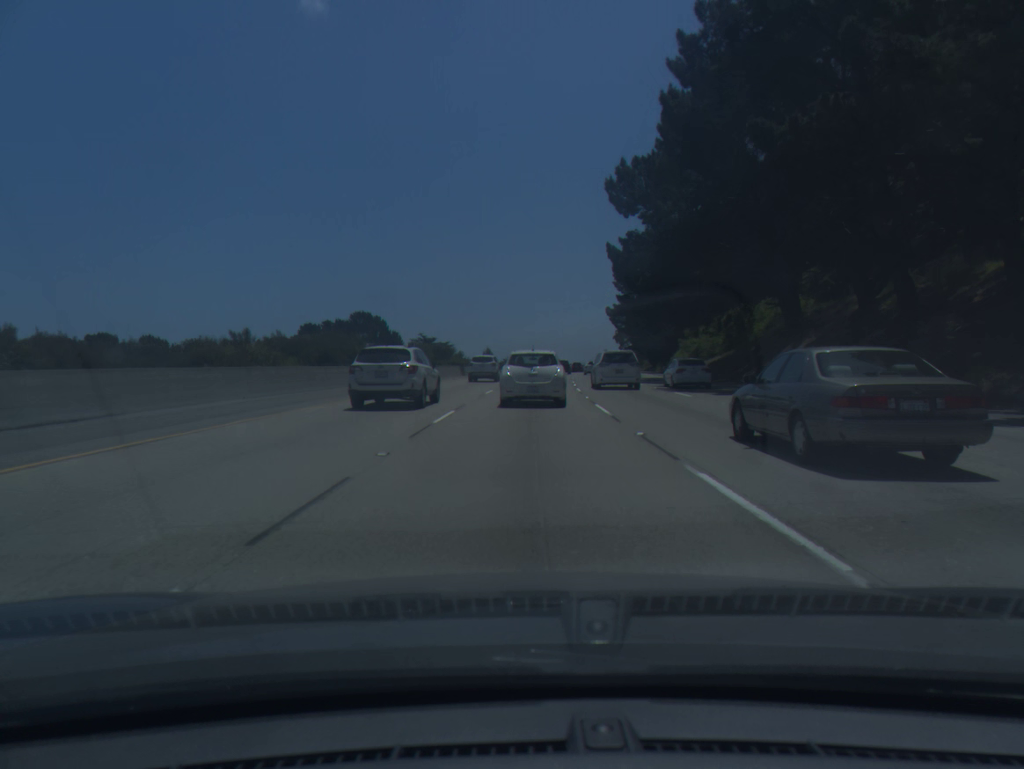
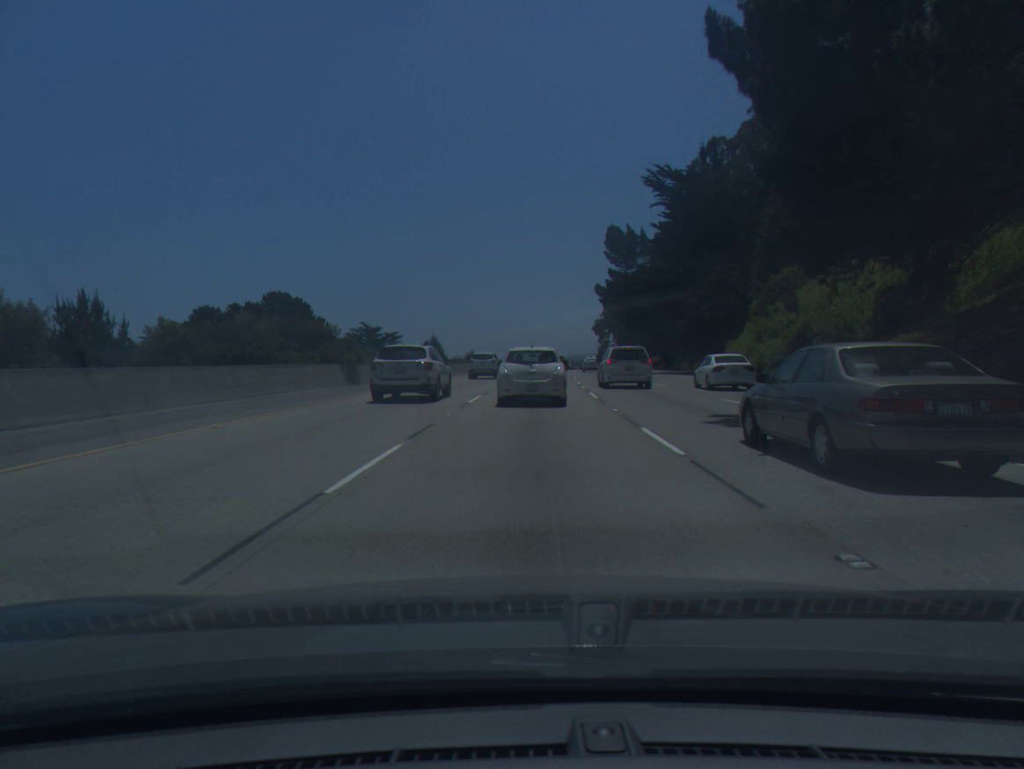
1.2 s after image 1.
(+0.7, +37.0) m; +2°
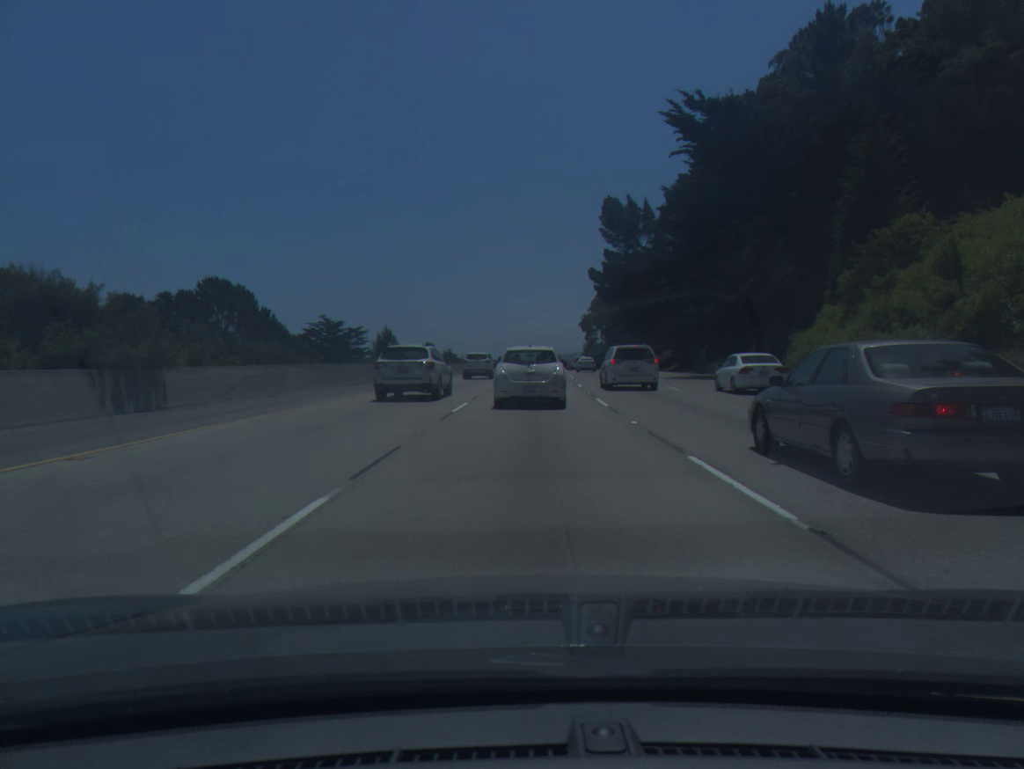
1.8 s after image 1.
(+0.2, +18.6) m; +1°
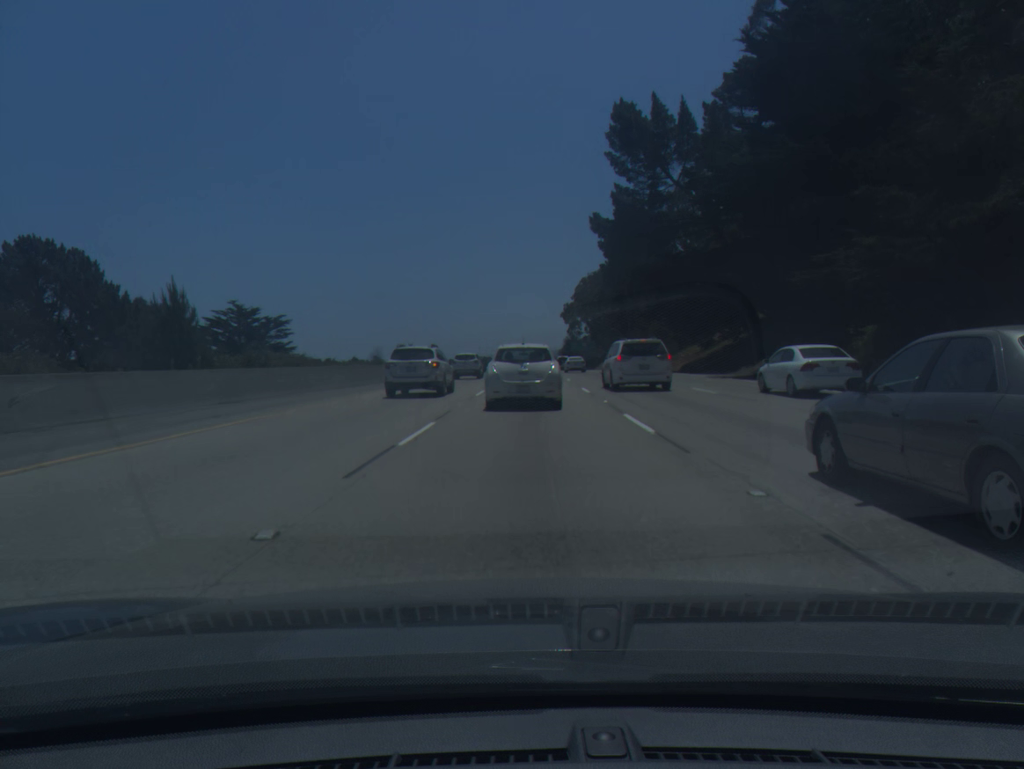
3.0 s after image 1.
(+0.8, +36.3) m; +2°
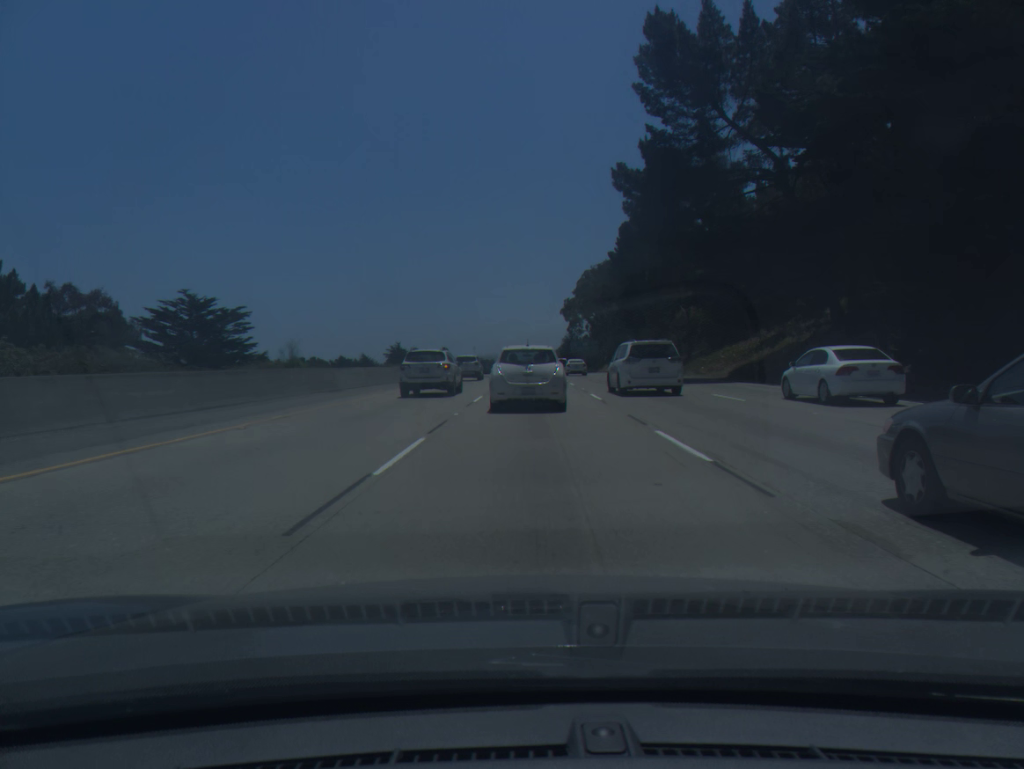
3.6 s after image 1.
(+0.1, +17.3) m; 0°
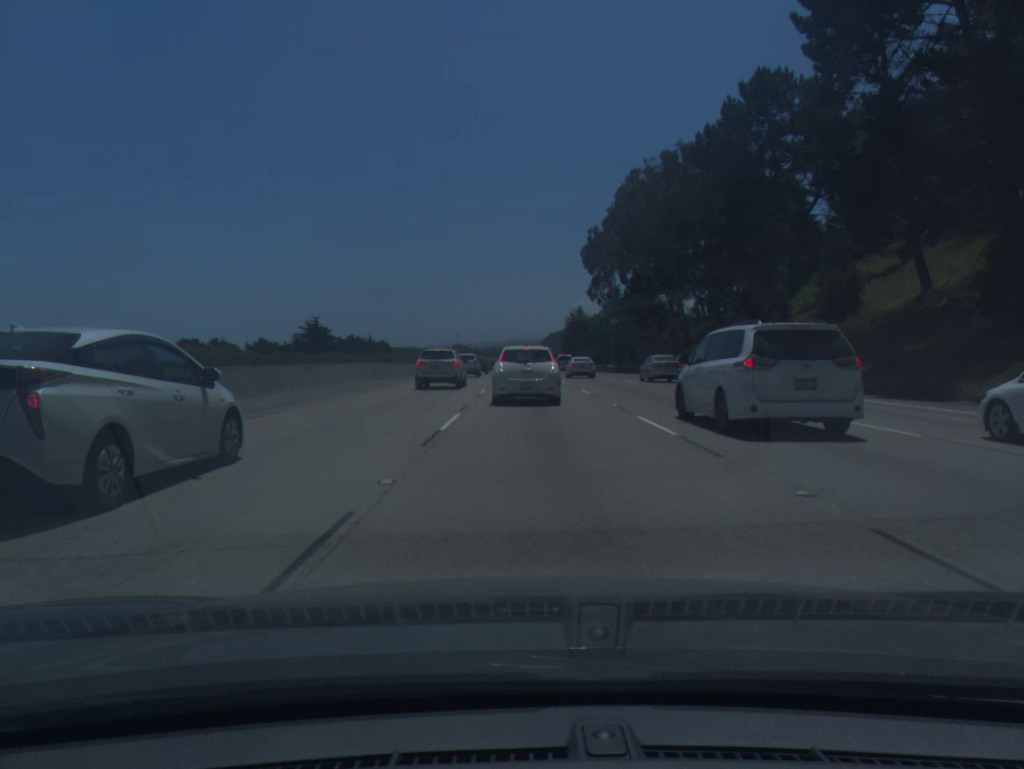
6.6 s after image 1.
(+0.7, +82.8) m; +1°
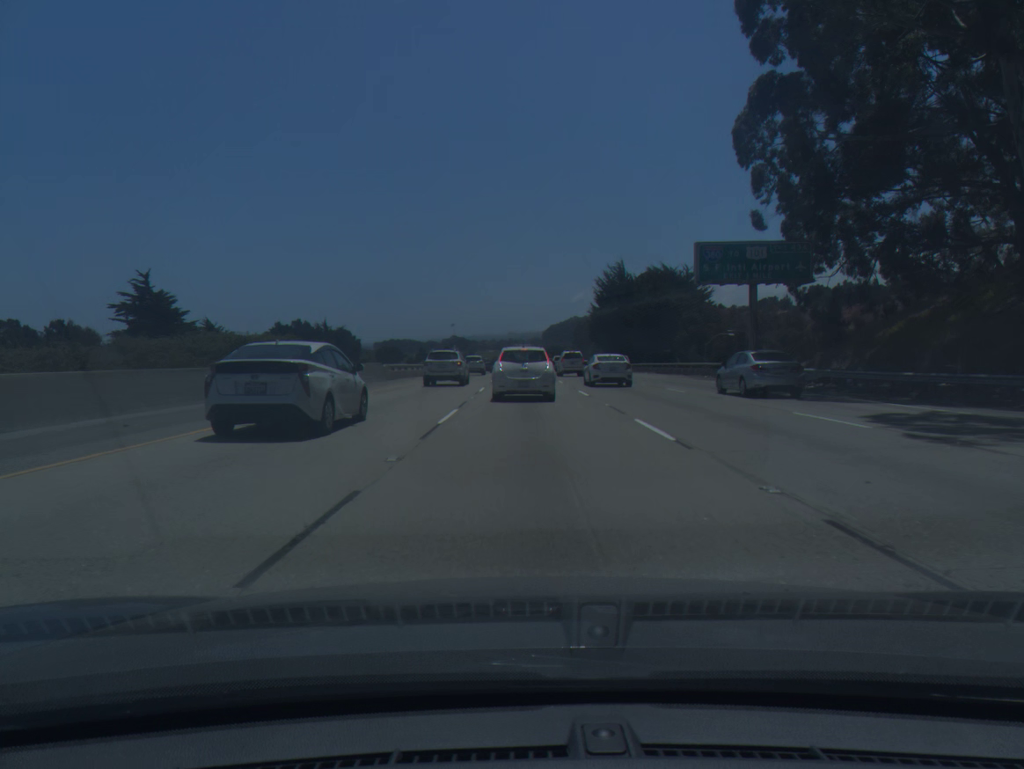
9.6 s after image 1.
(+0.1, +72.0) m; 0°
